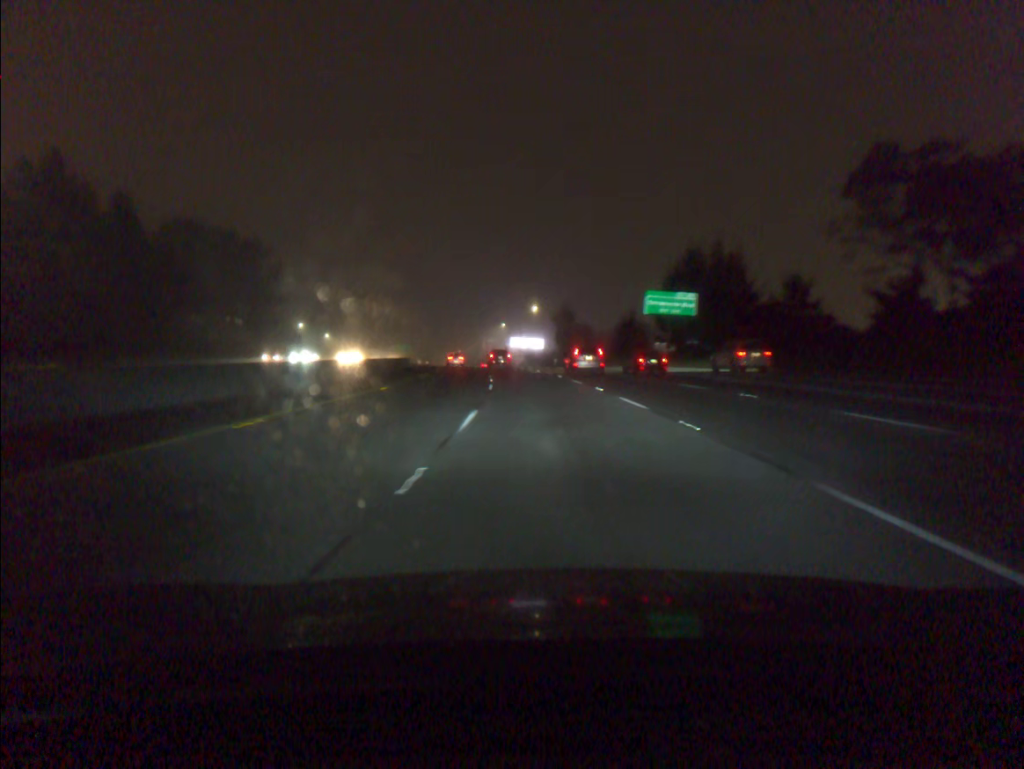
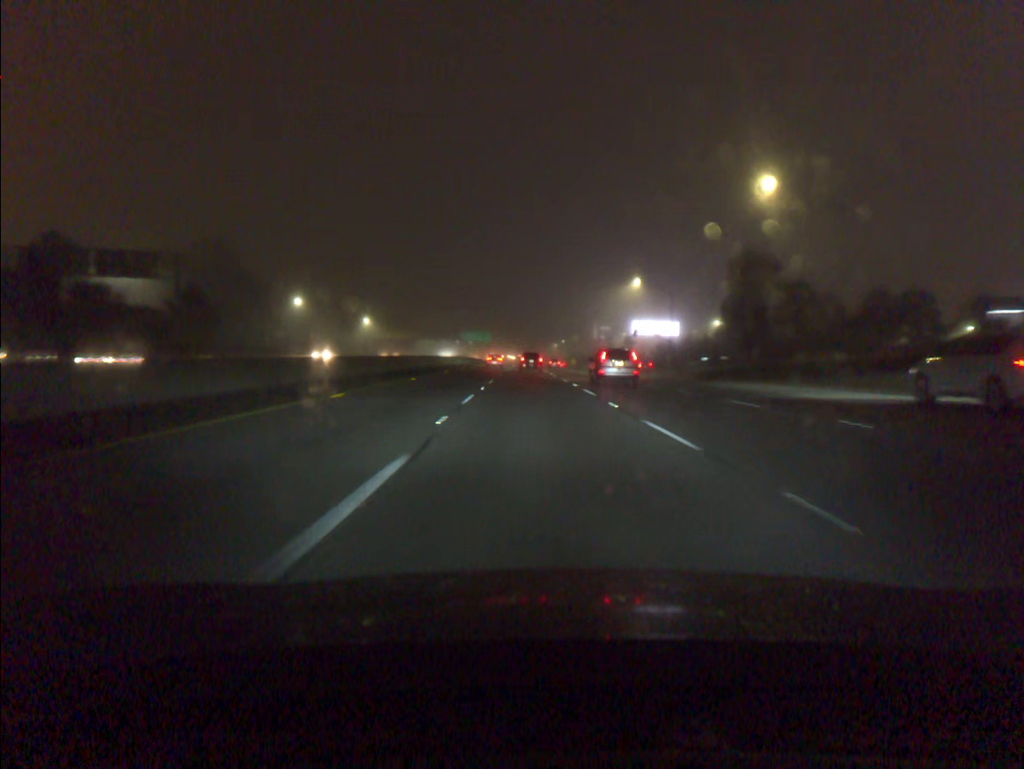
(-7.1, +94.2) m; -8°
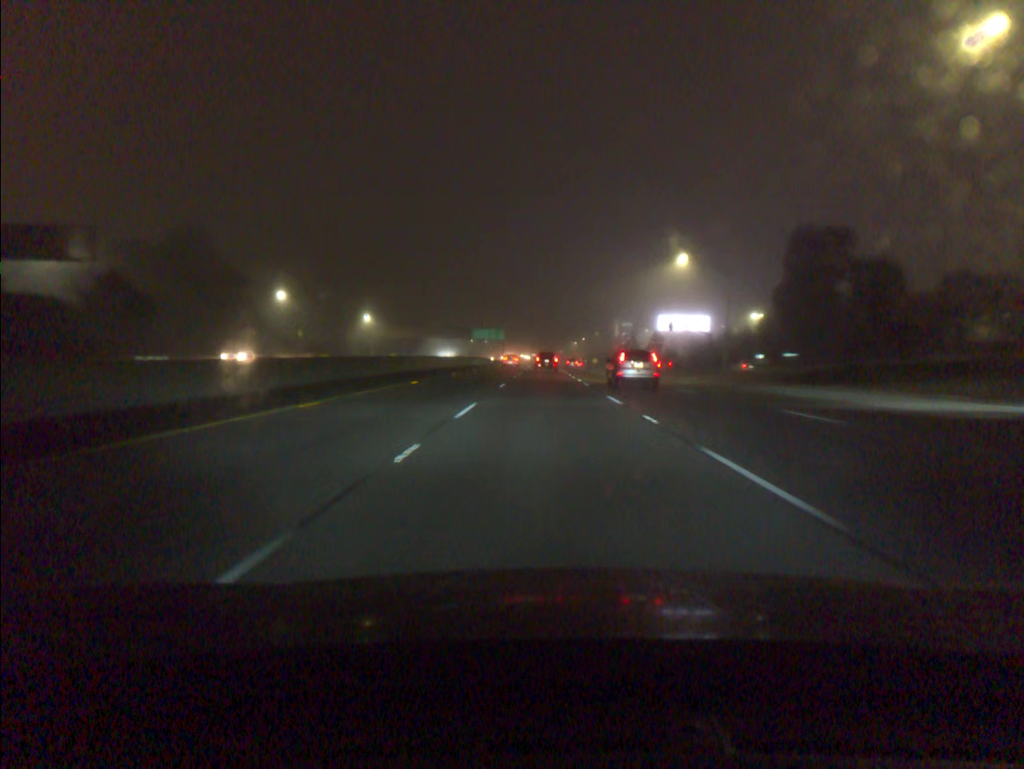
(-0.2, +18.8) m; -1°
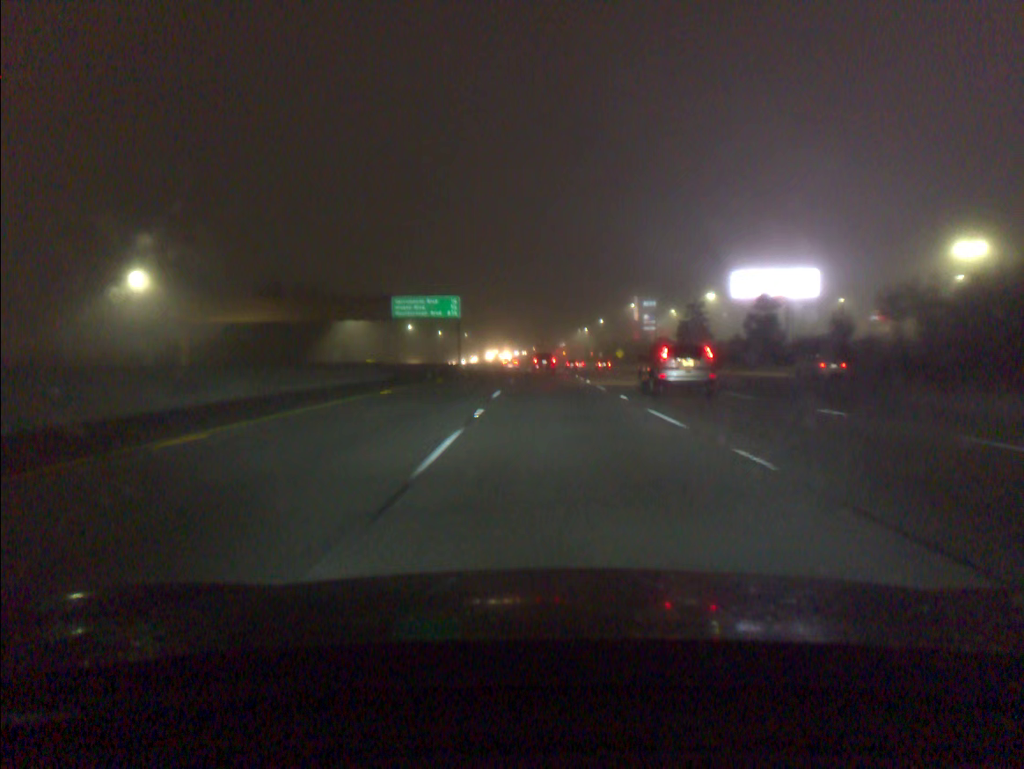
(-0.2, +94.8) m; 0°
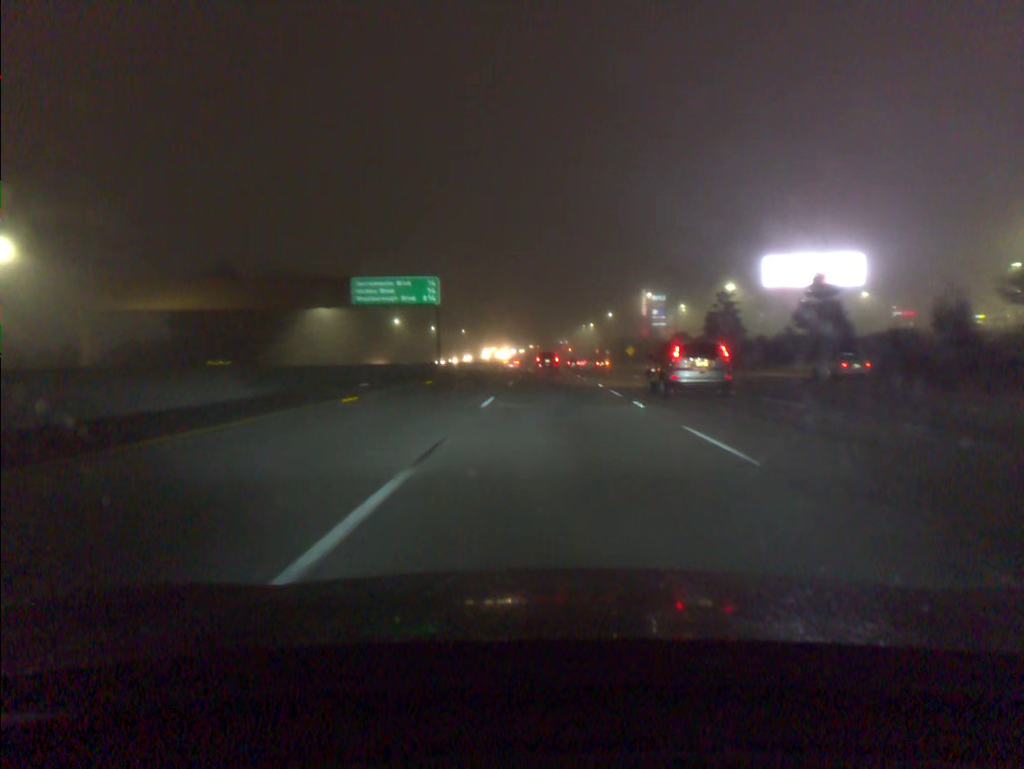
(0.0, +19.1) m; 0°
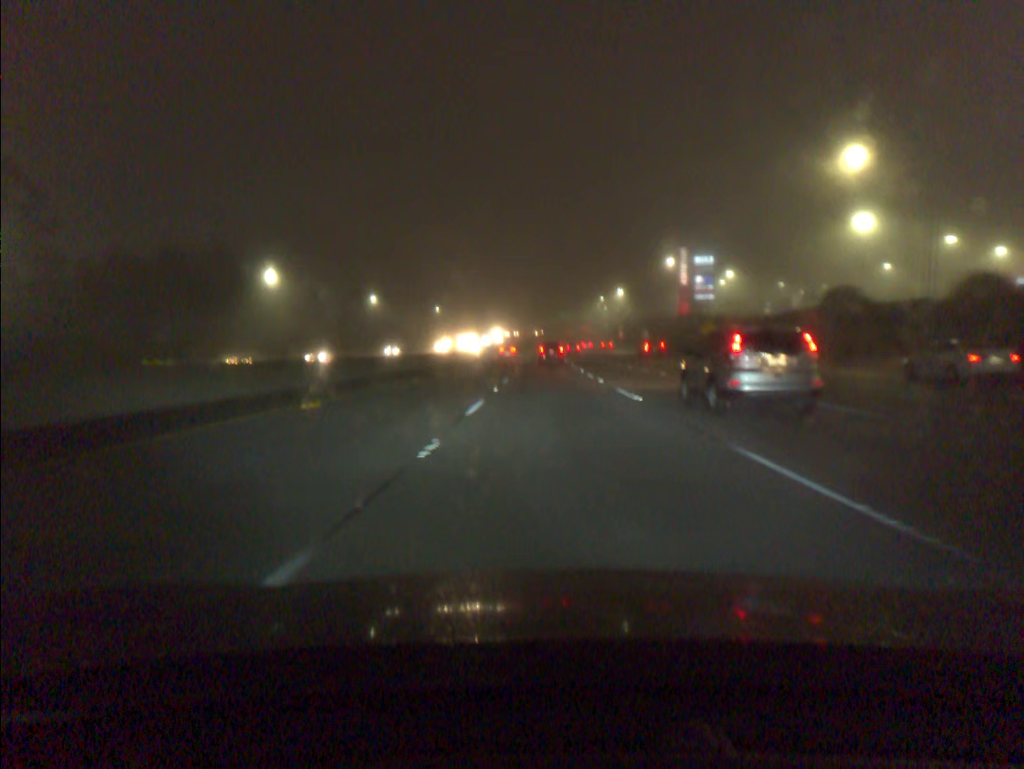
(+0.1, +76.6) m; 0°
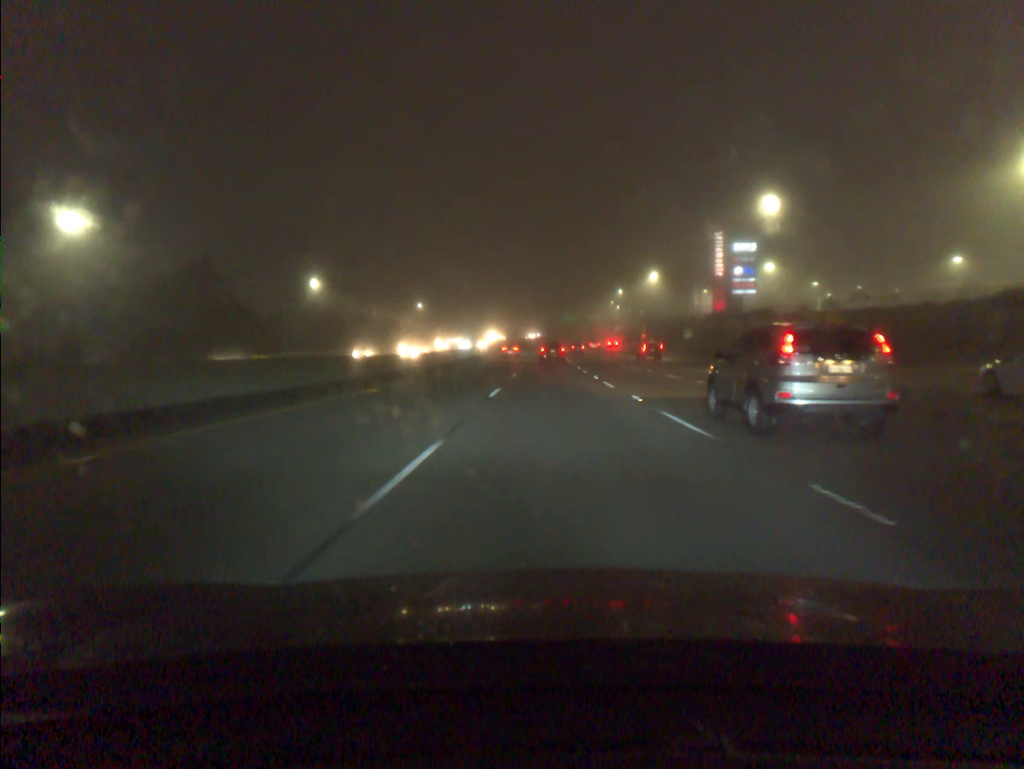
(-0.1, +38.1) m; 0°
